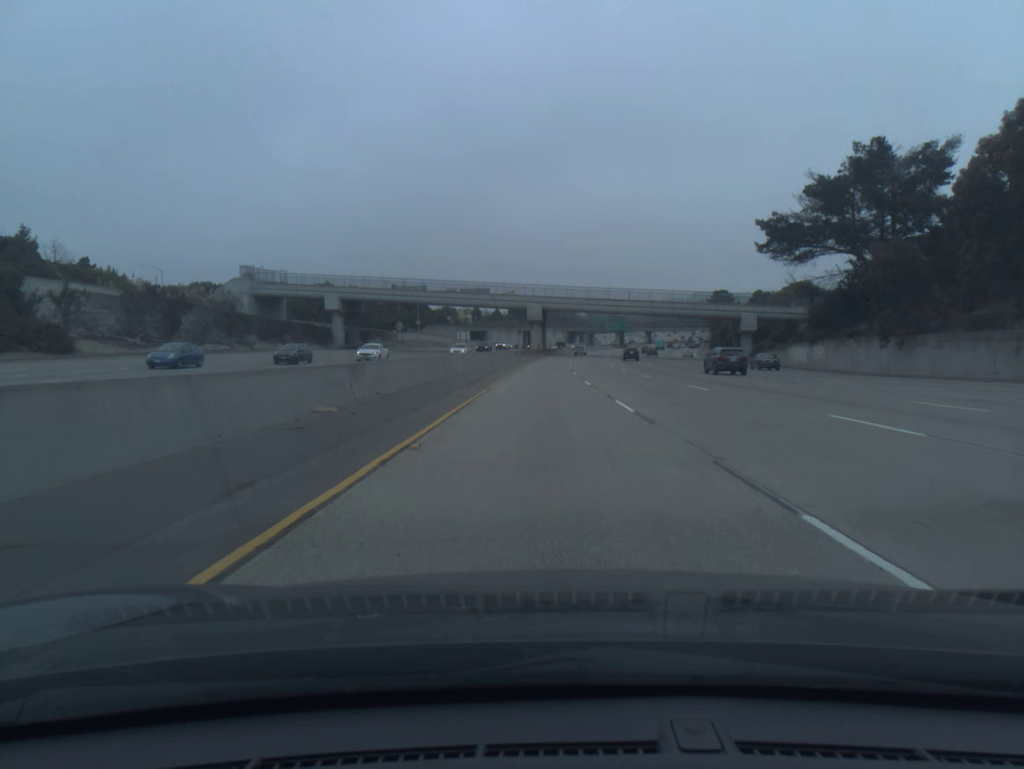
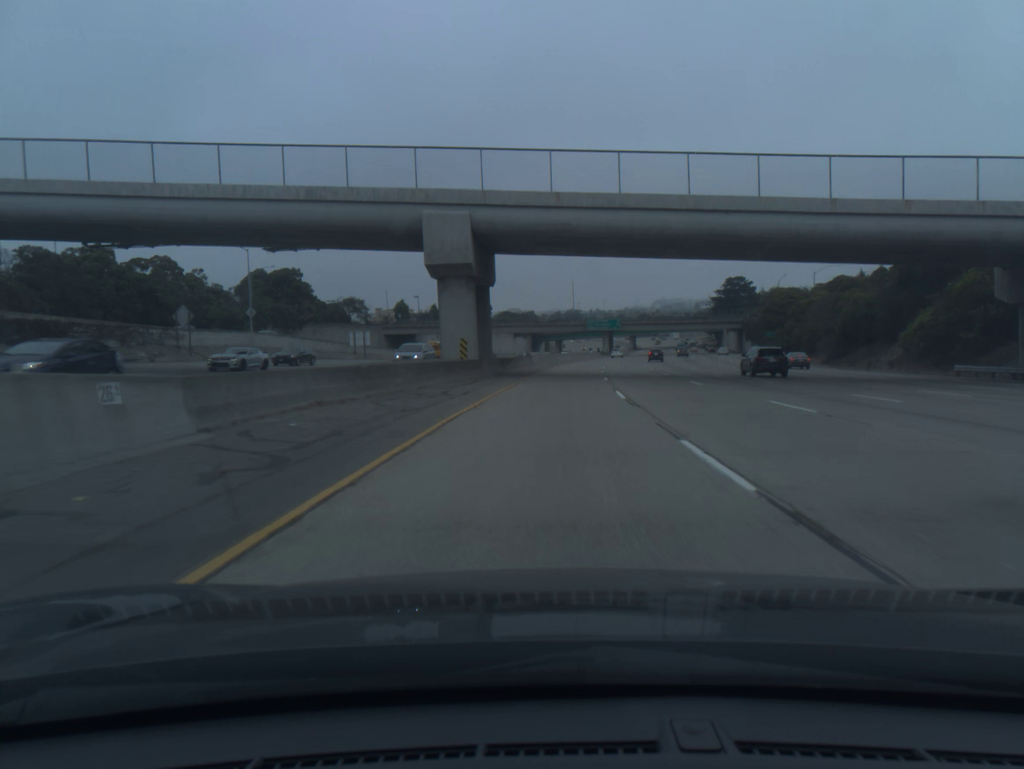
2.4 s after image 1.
(+1.1, +80.8) m; +3°
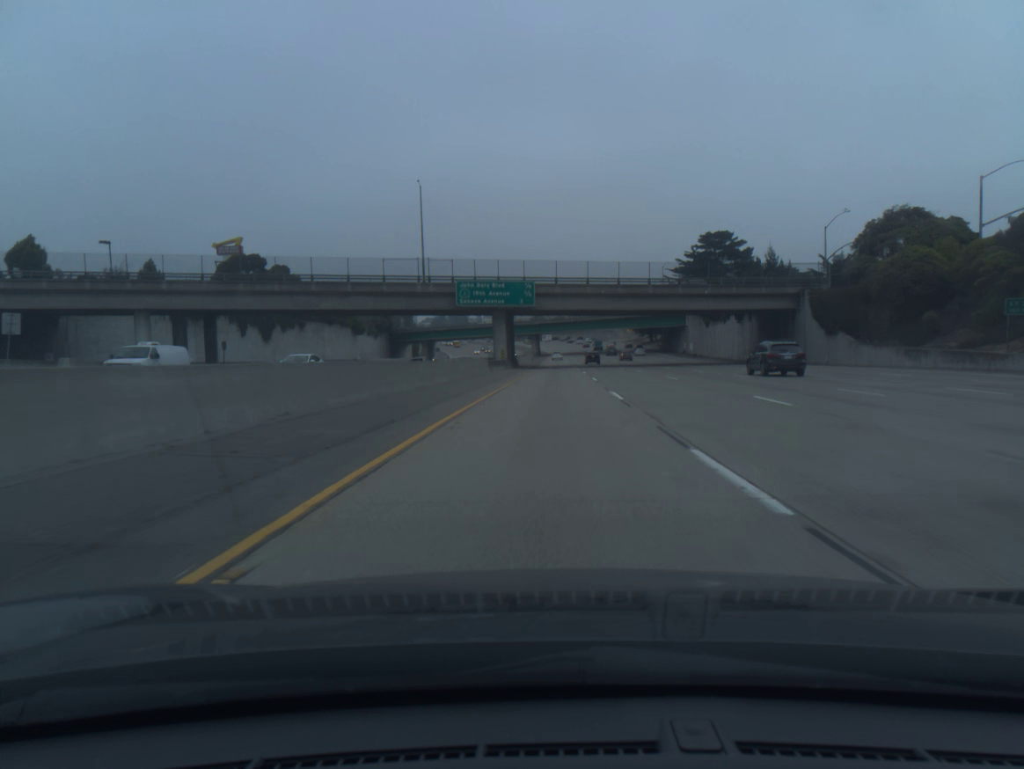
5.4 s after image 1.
(+7.6, +99.8) m; +8°
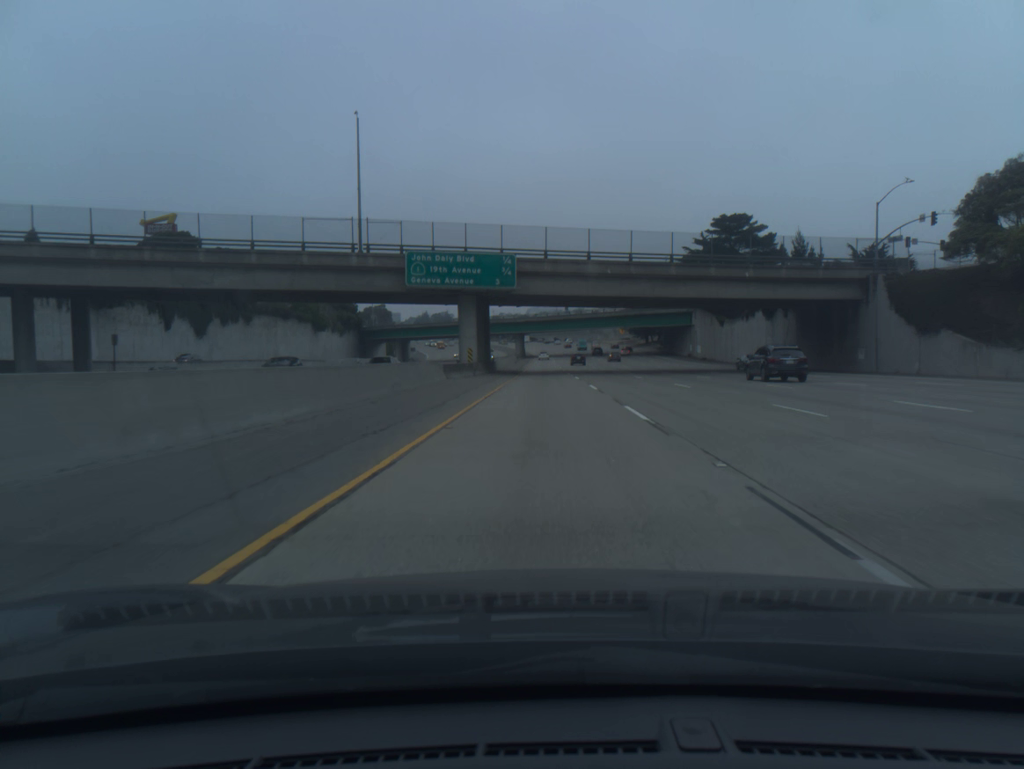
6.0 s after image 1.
(+0.2, +20.0) m; +1°
